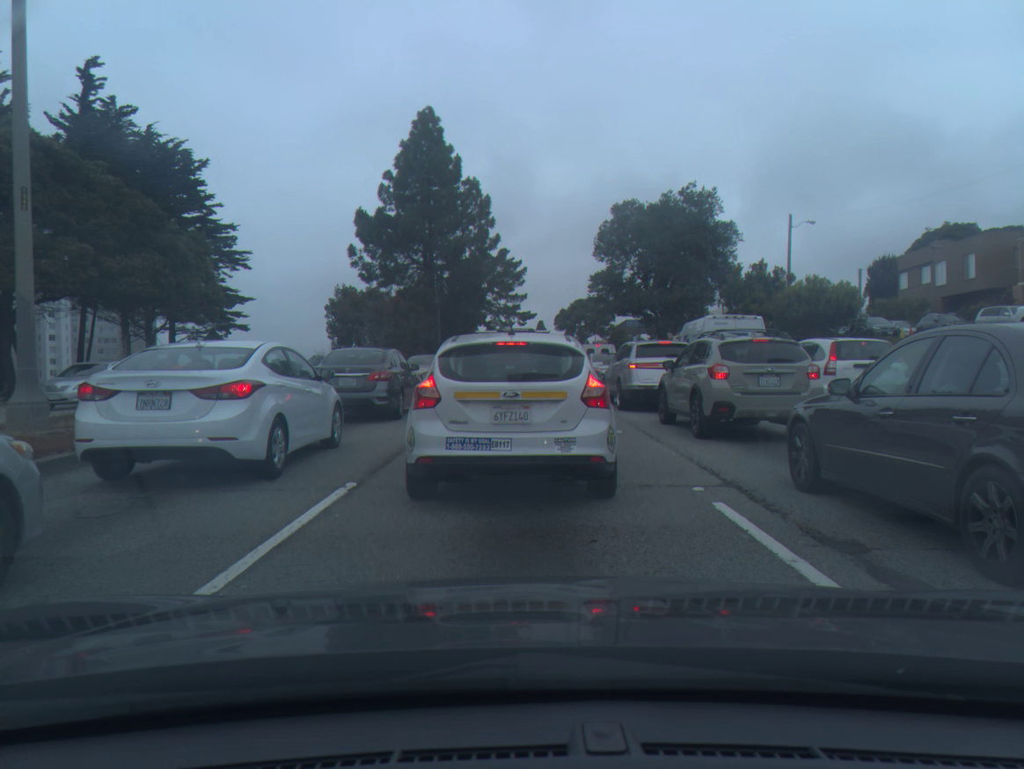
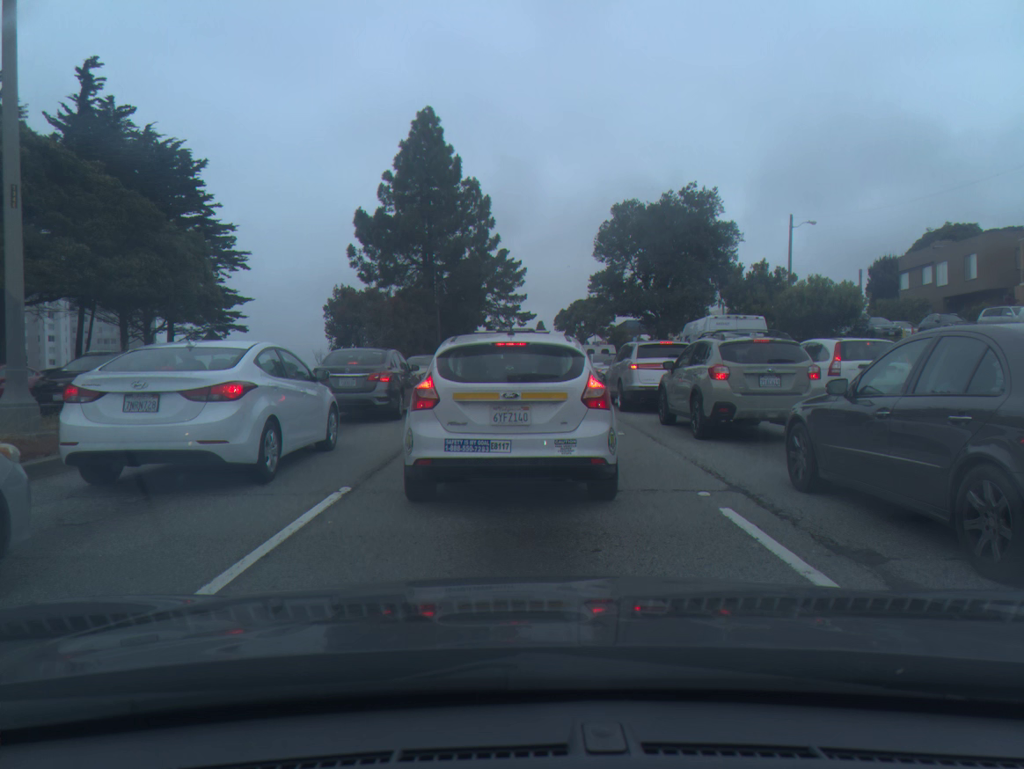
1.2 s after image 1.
(0.0, +0.2) m; 0°
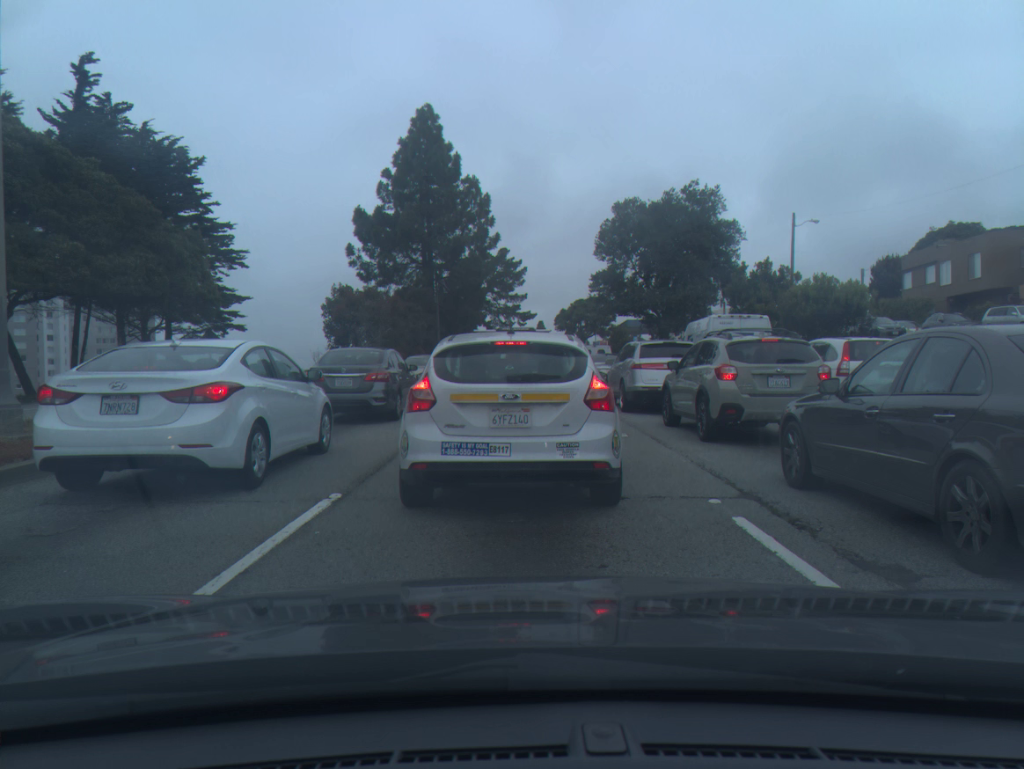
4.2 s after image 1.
(0.0, +0.4) m; 0°
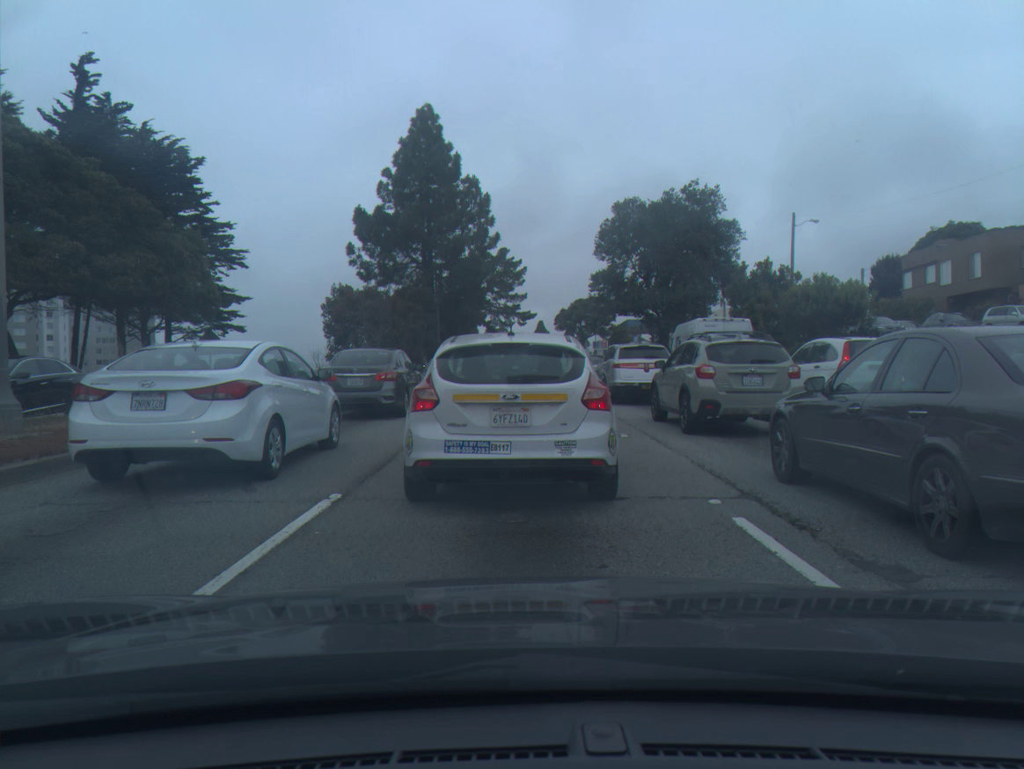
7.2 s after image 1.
(0.0, -0.1) m; 0°
